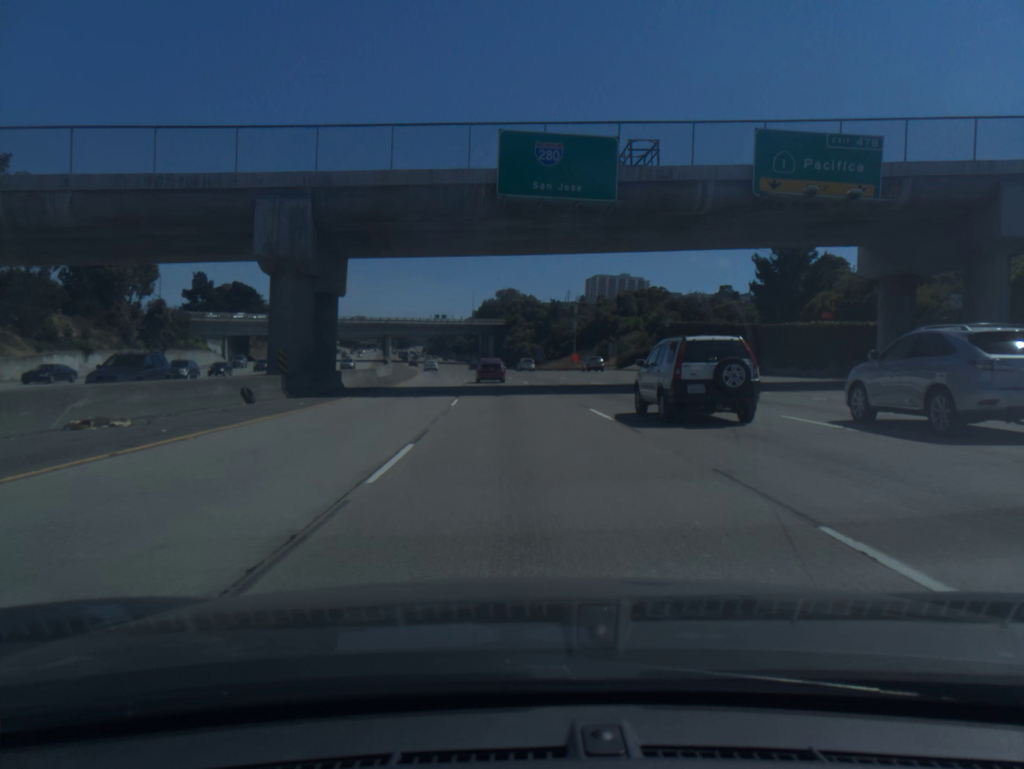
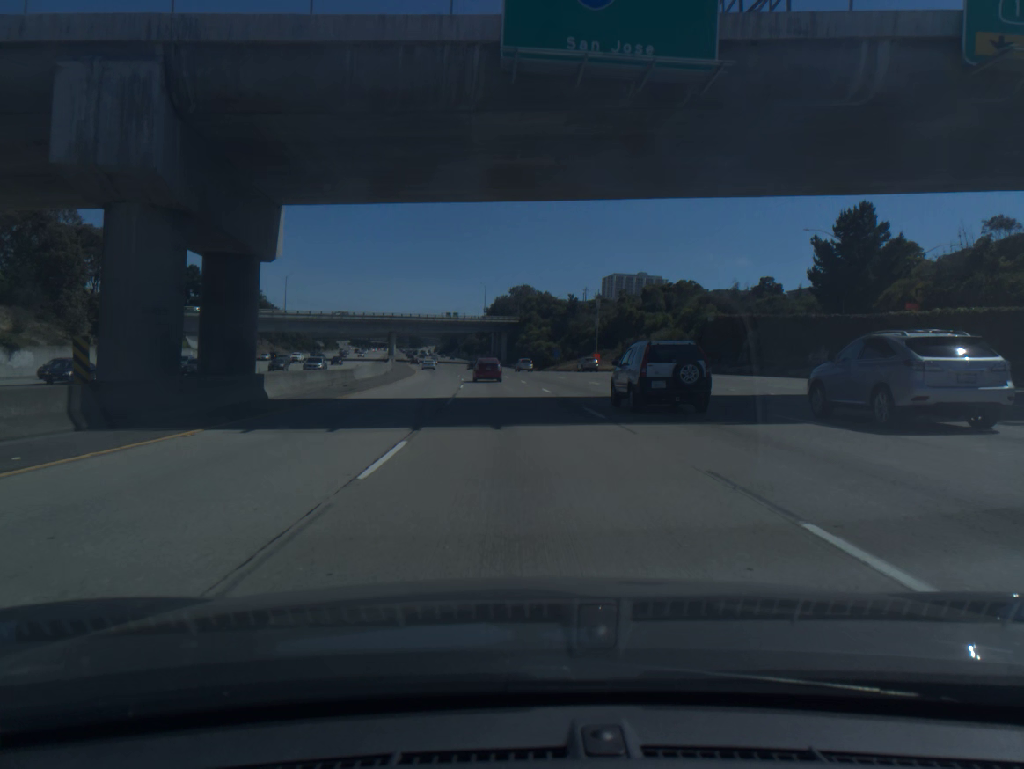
(-0.1, +14.4) m; -1°
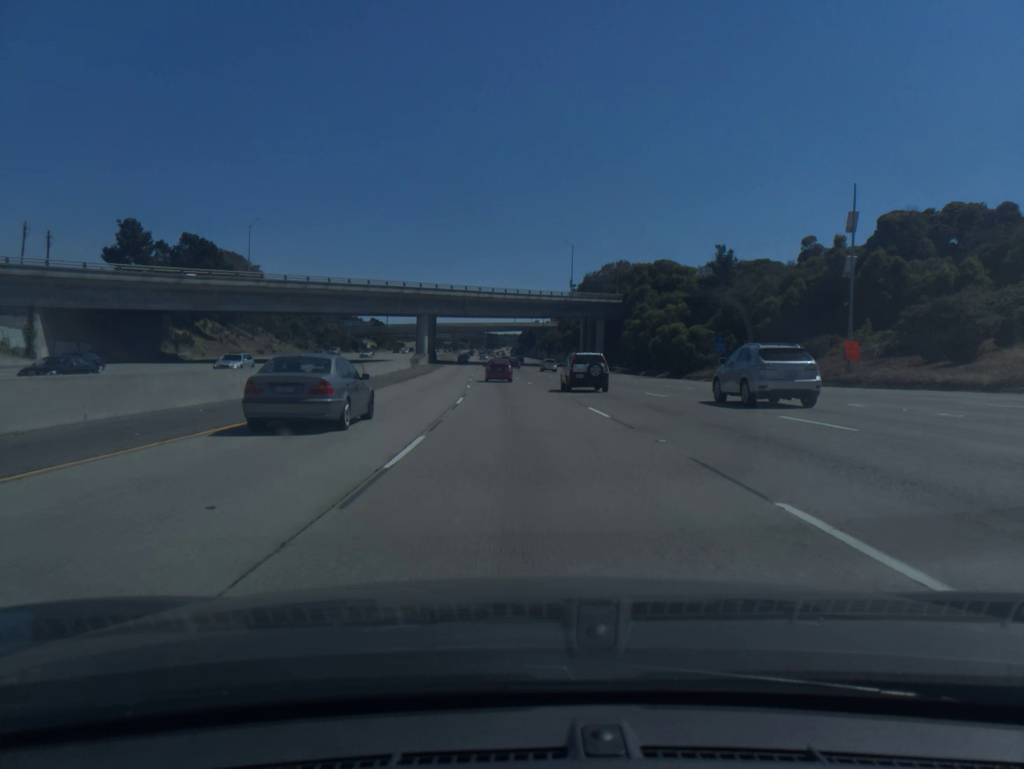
(-3.9, +71.8) m; -6°
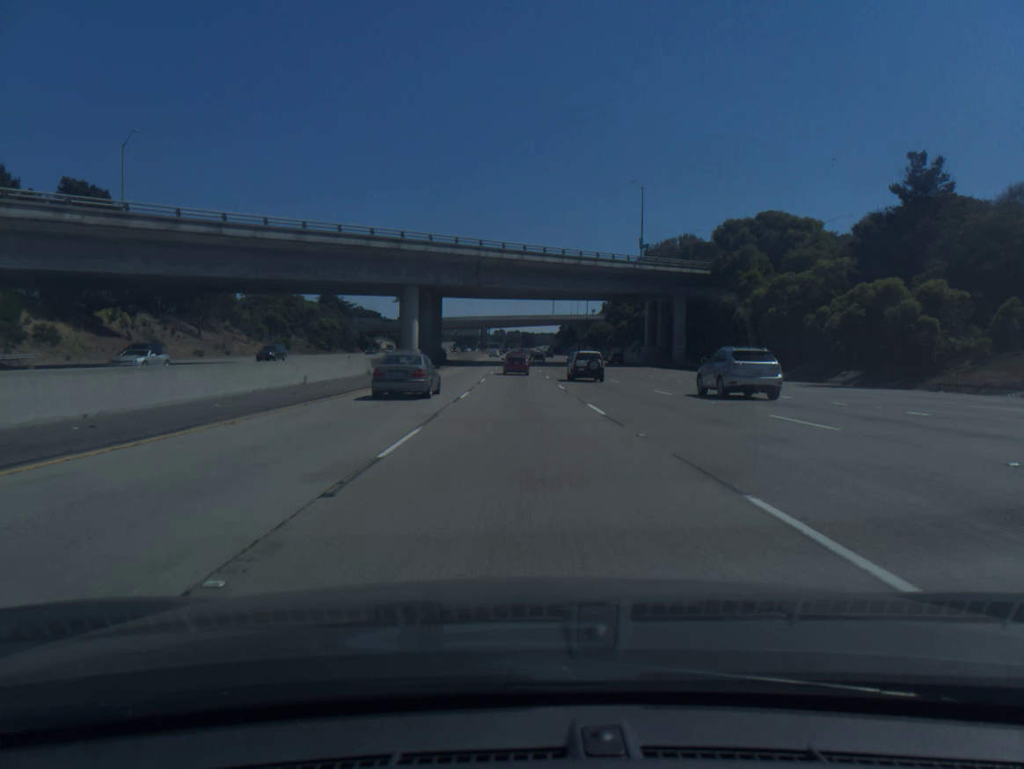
(-1.0, +43.2) m; -3°
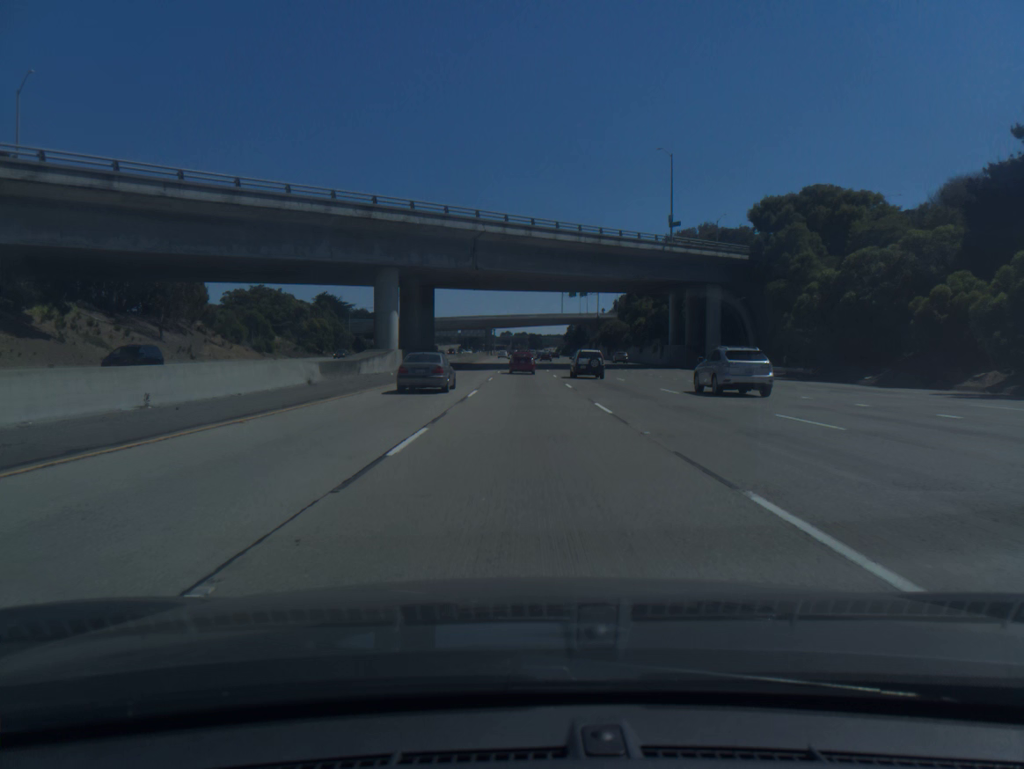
(-0.1, +14.4) m; 0°
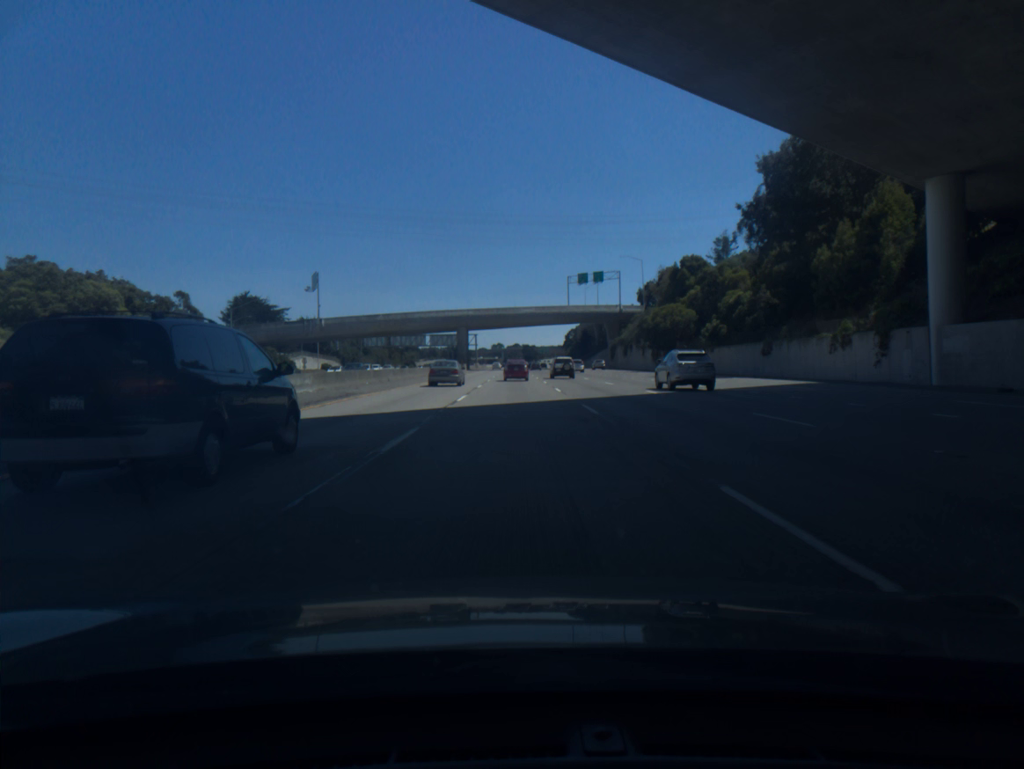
(+0.4, +72.5) m; 0°
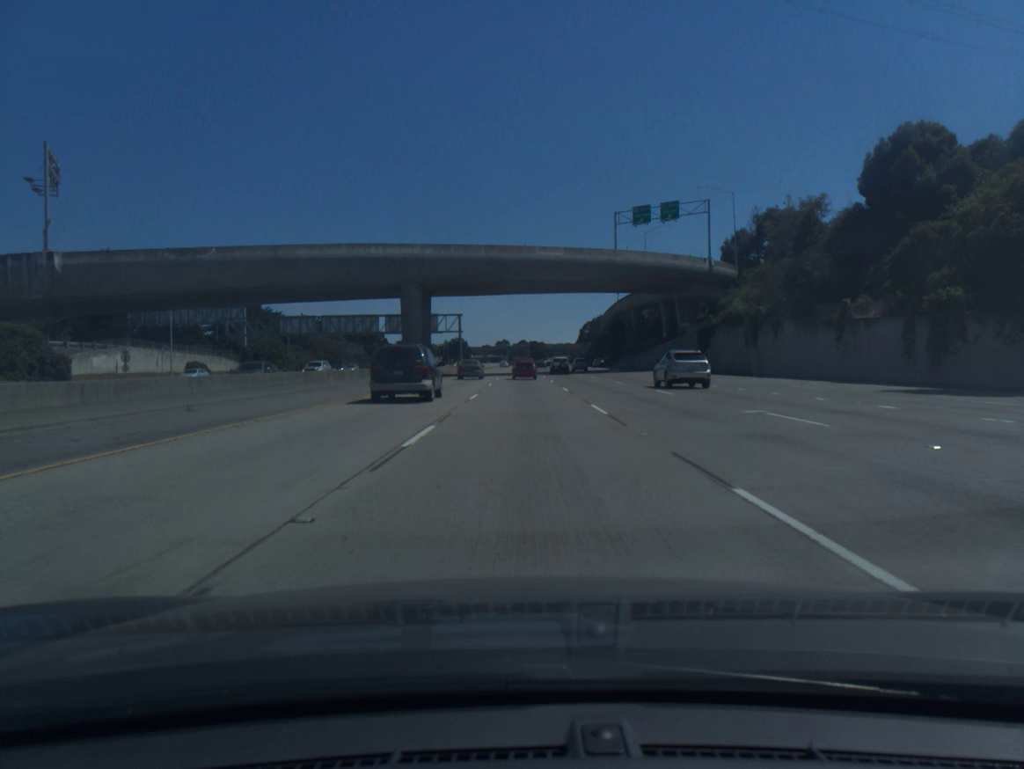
(-0.6, +73.2) m; 0°
